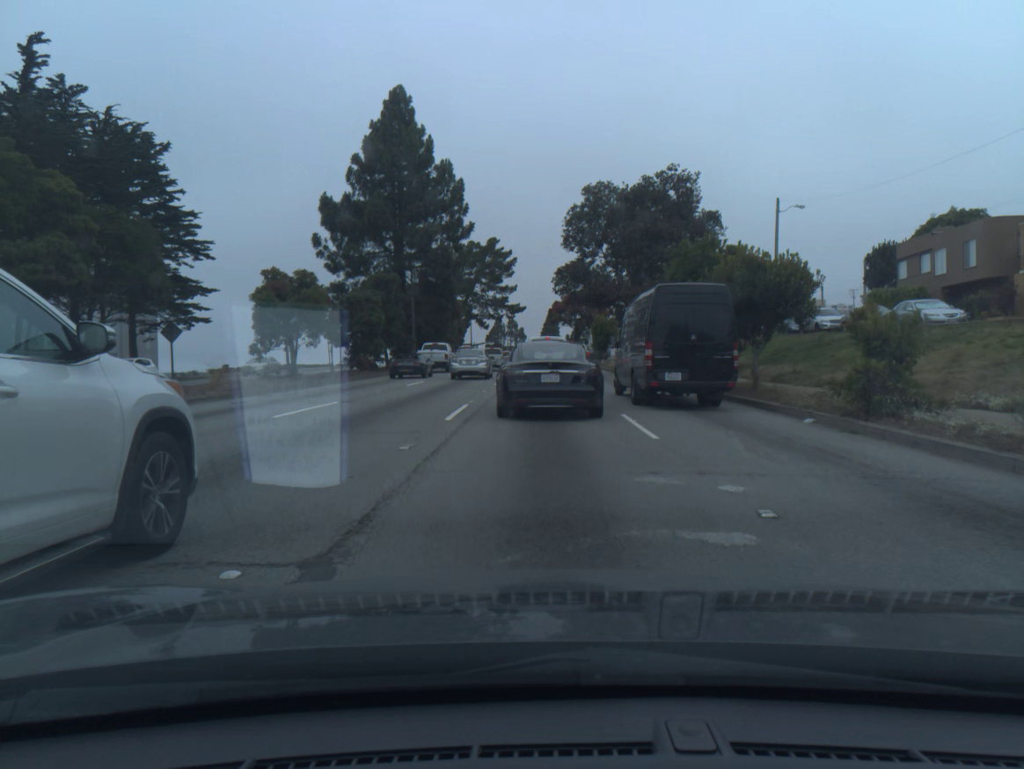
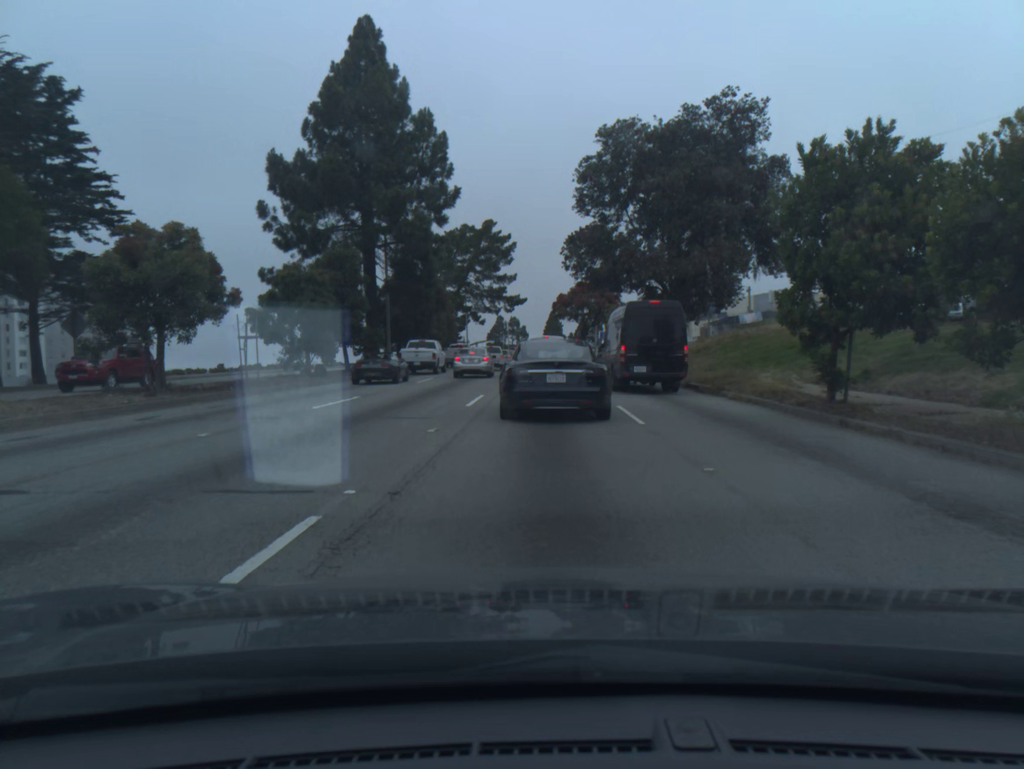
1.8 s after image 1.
(0.0, +12.8) m; 0°
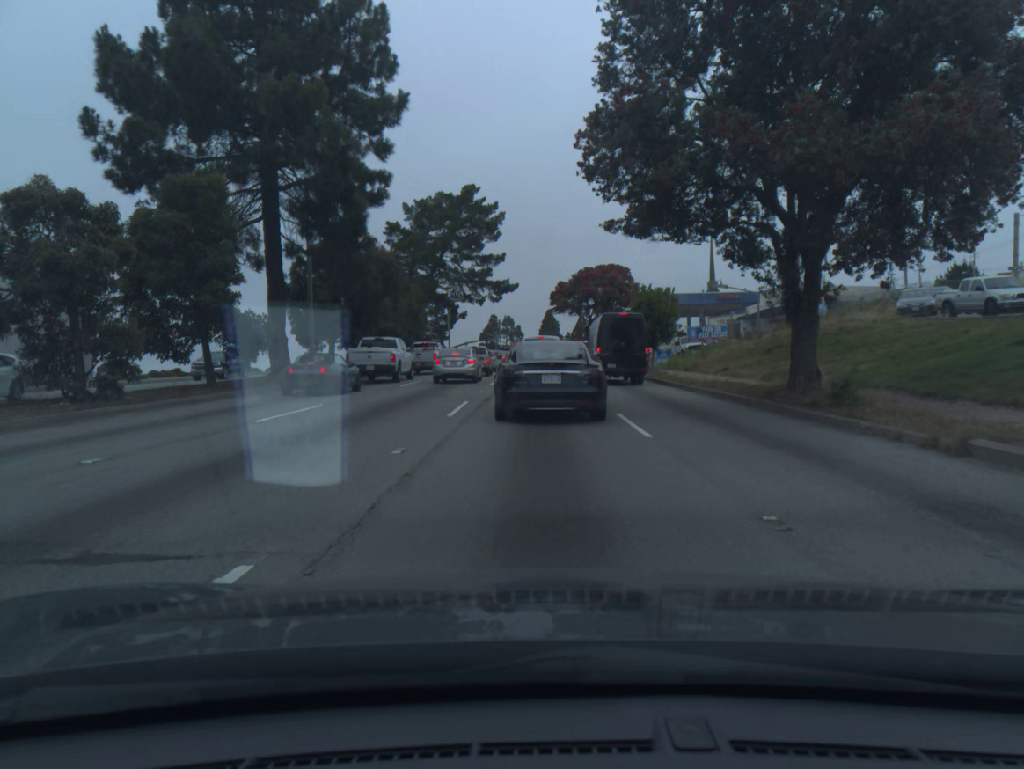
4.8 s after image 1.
(+0.1, +17.3) m; +1°
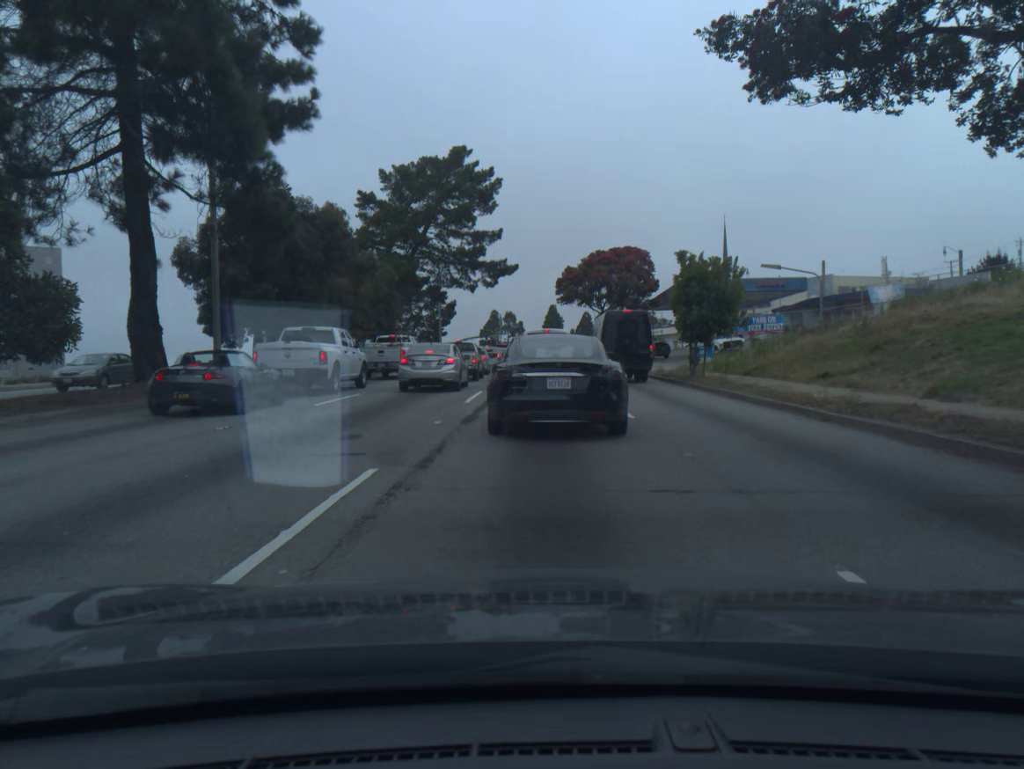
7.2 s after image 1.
(-0.1, +11.3) m; 0°
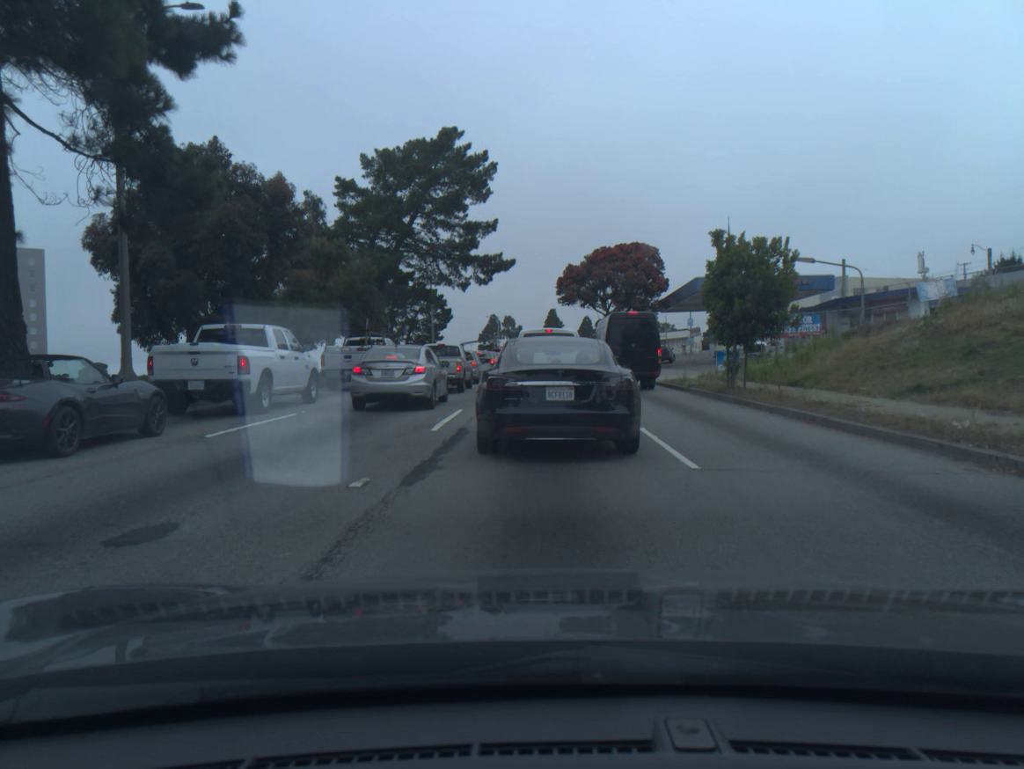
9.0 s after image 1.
(0.0, +5.6) m; 0°
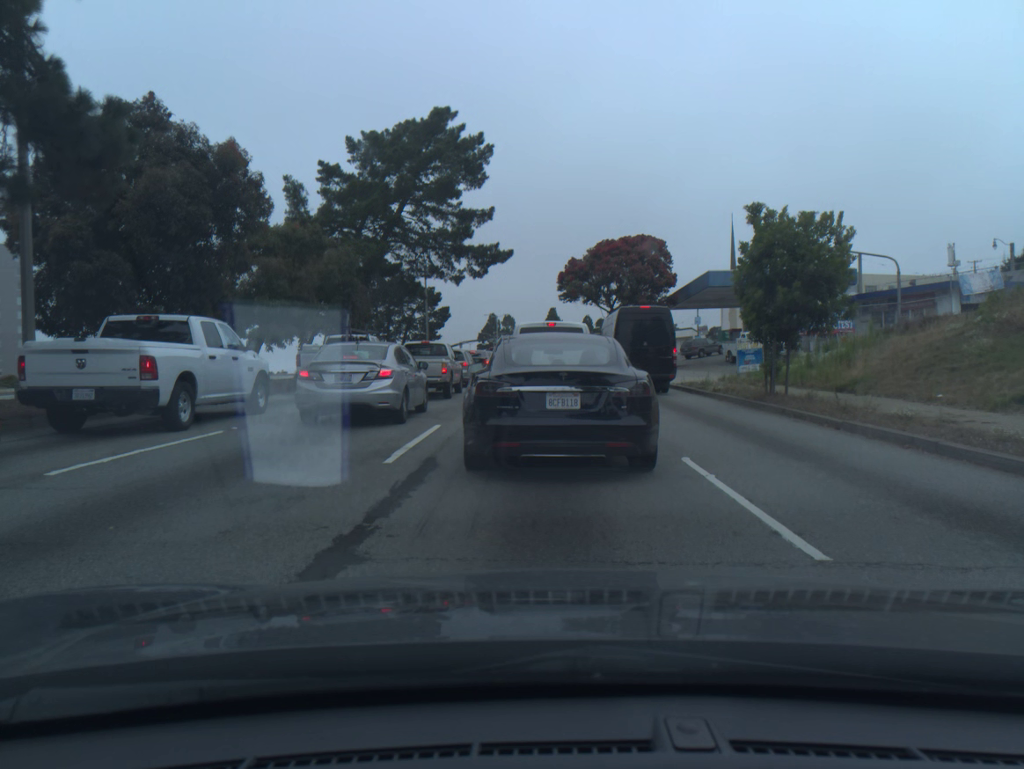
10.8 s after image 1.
(0.0, +3.7) m; +1°
